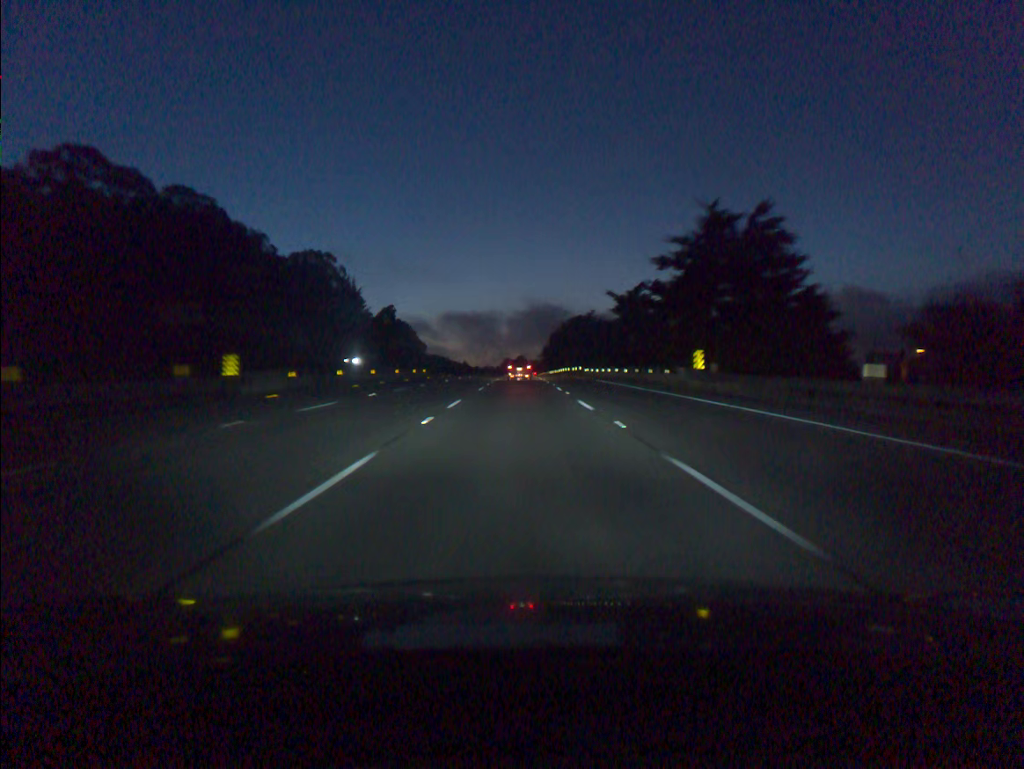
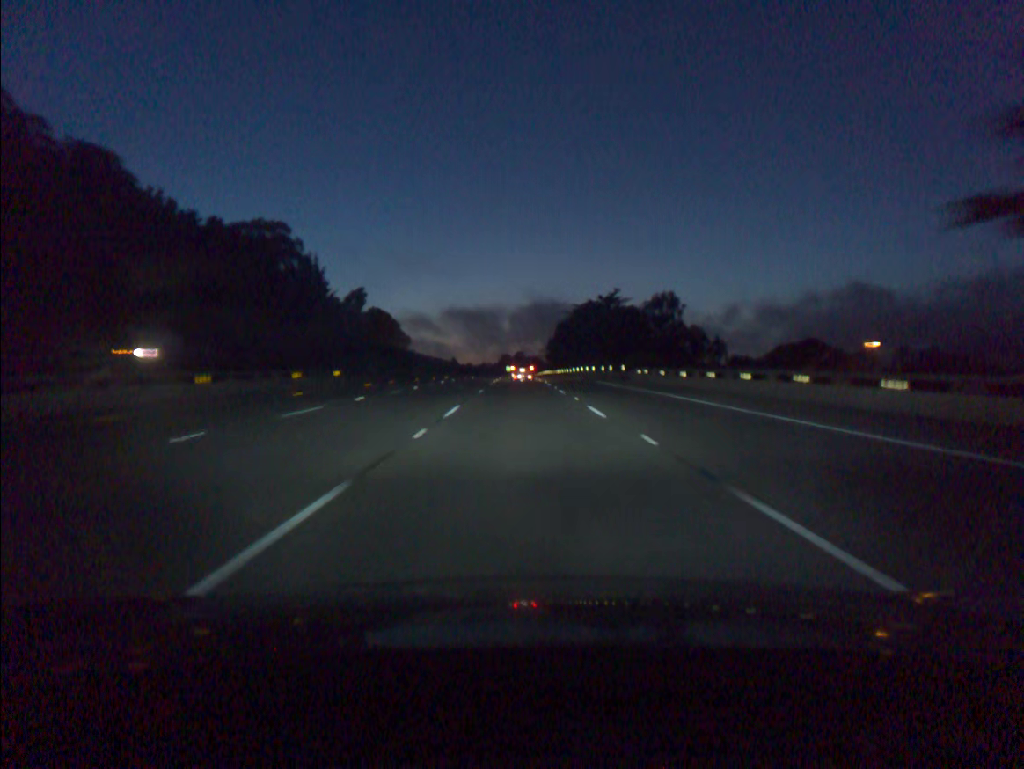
(-0.1, +46.3) m; 0°
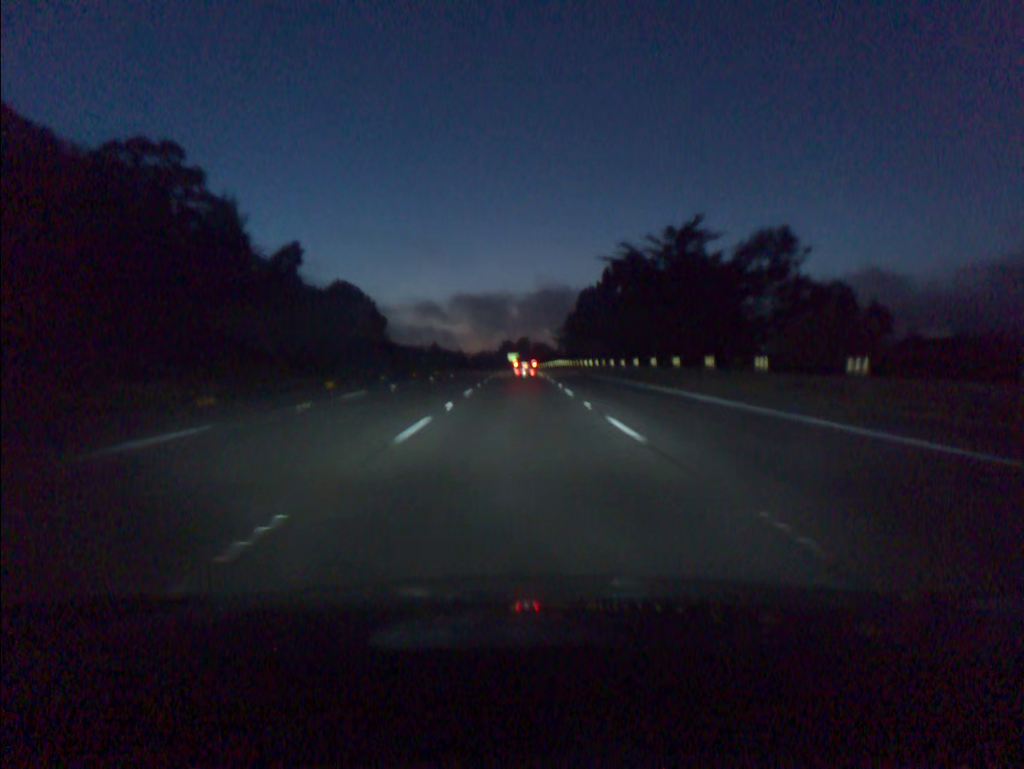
(0.0, +61.7) m; 0°
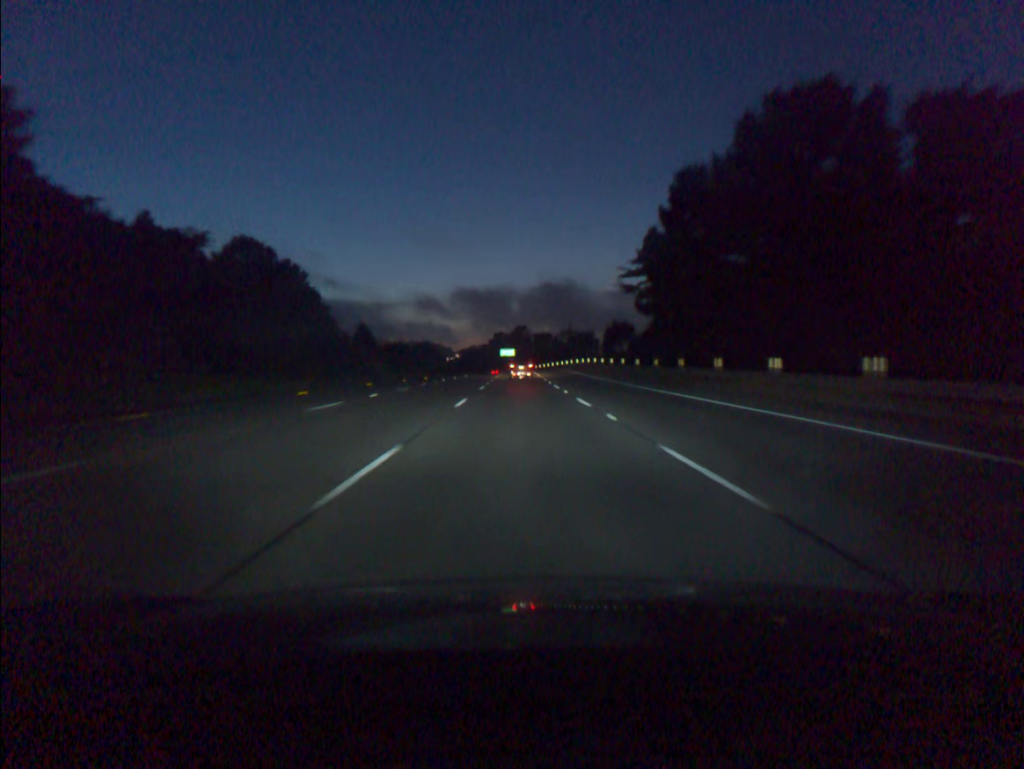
(-0.2, +77.4) m; 0°
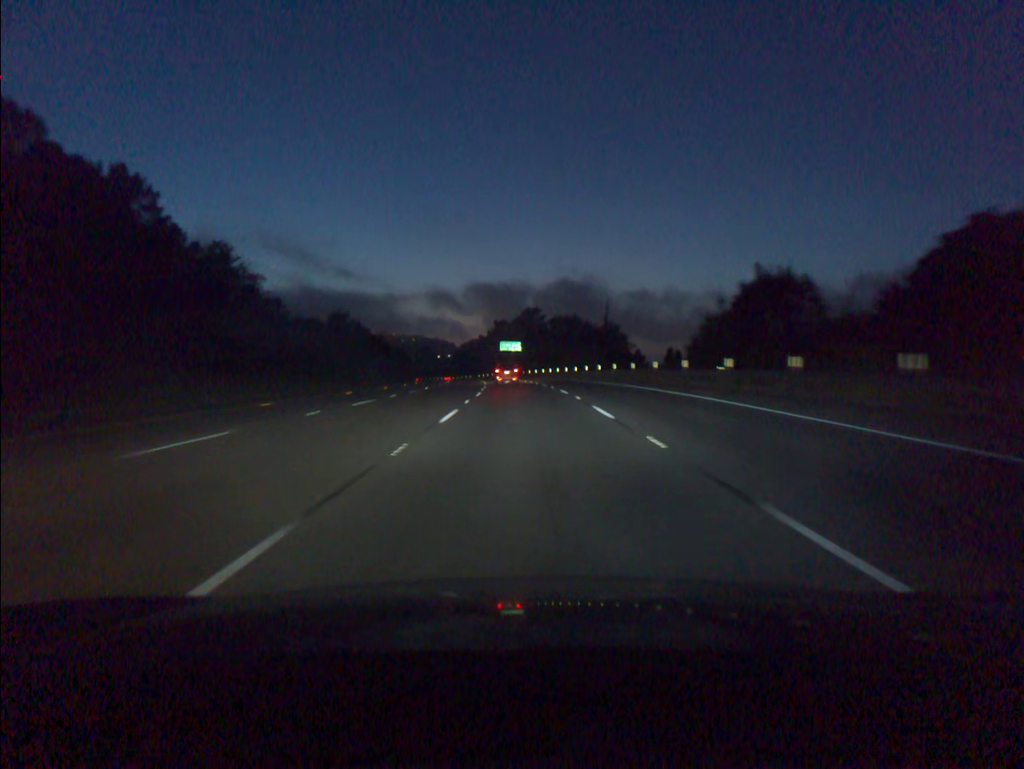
(-0.2, +77.9) m; -1°
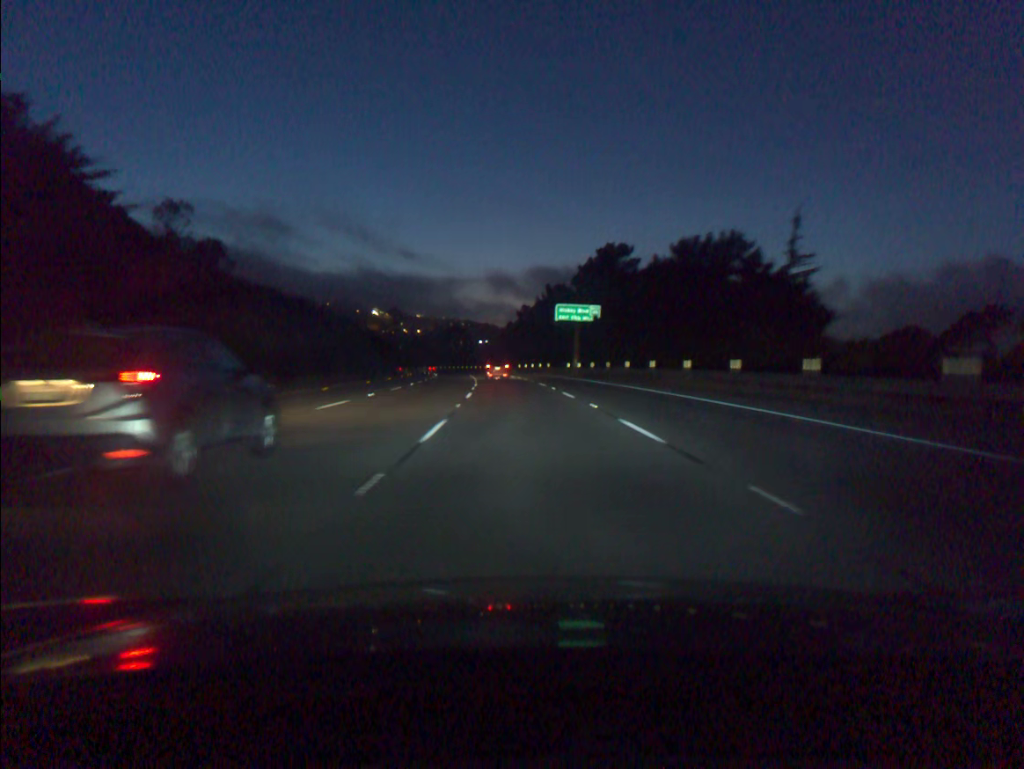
(-1.8, +77.7) m; -4°
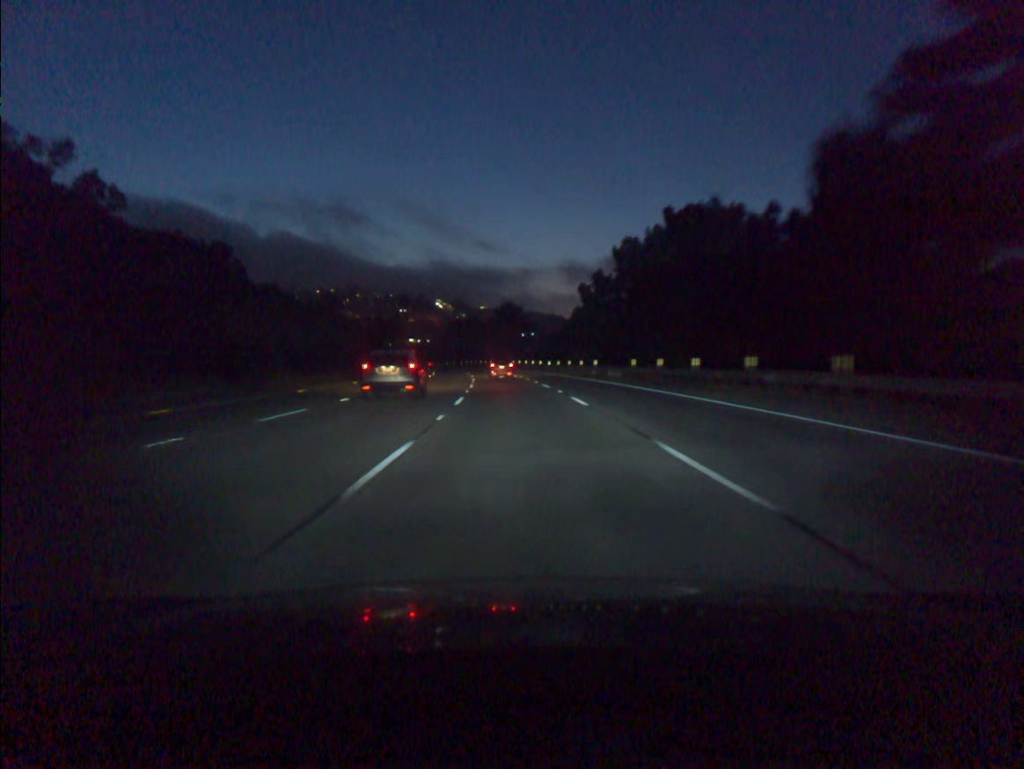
(-2.9, +77.8) m; -5°
